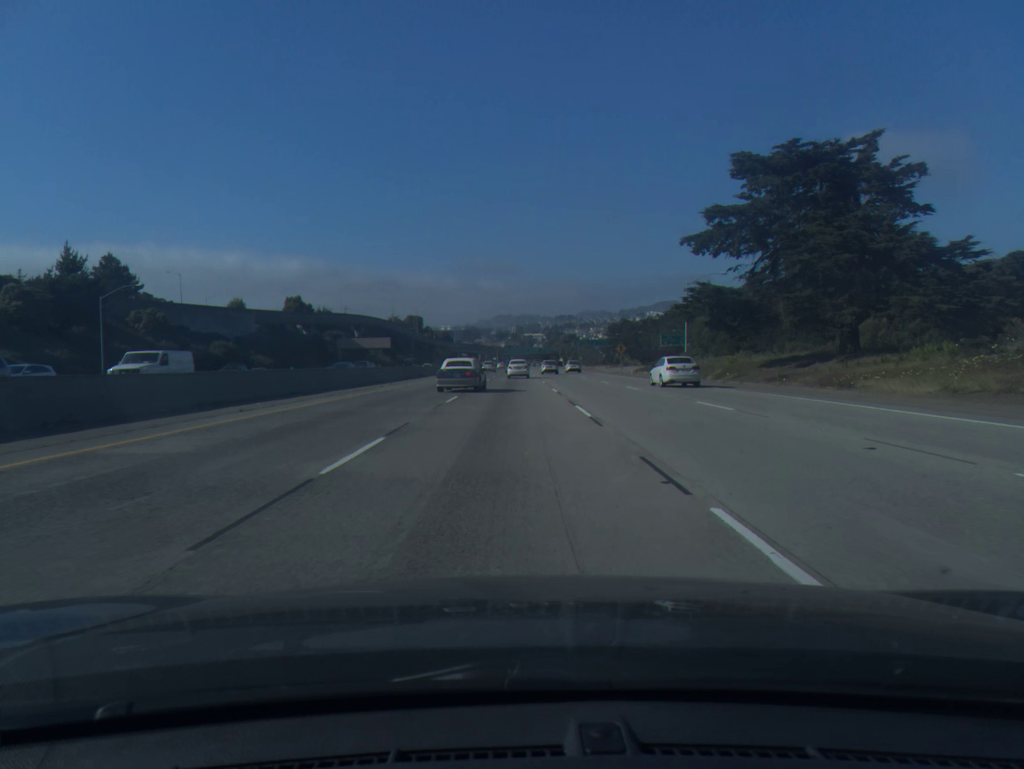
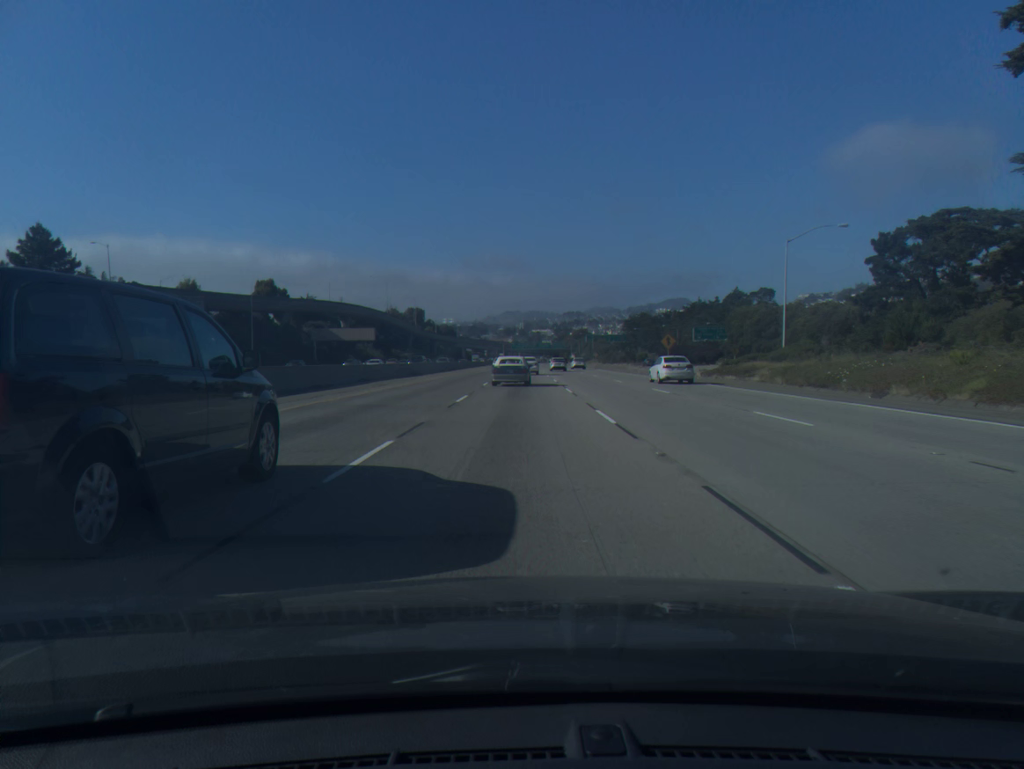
(-0.2, +30.6) m; -1°
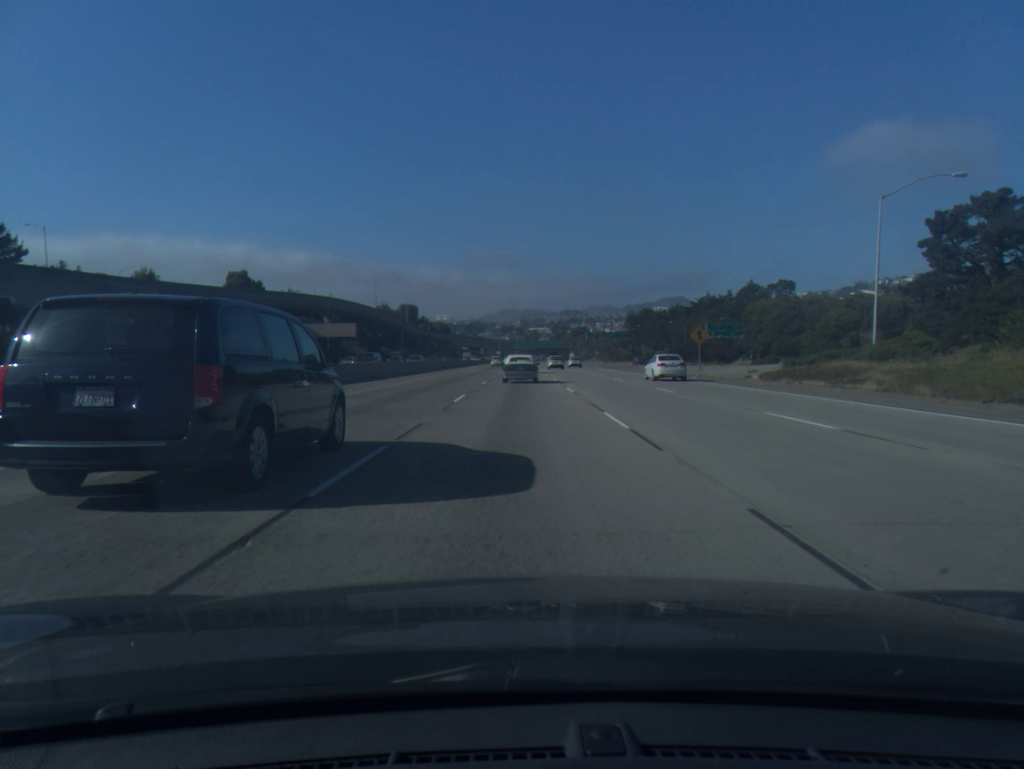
(0.0, +15.5) m; 0°
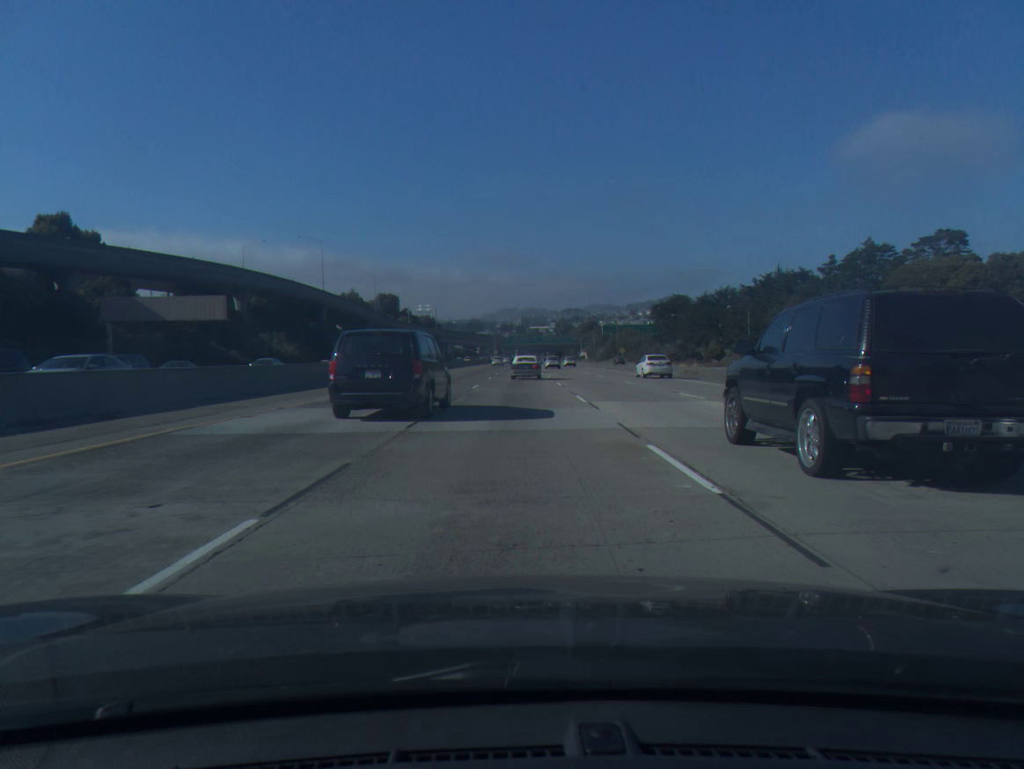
(+0.4, +63.1) m; 0°
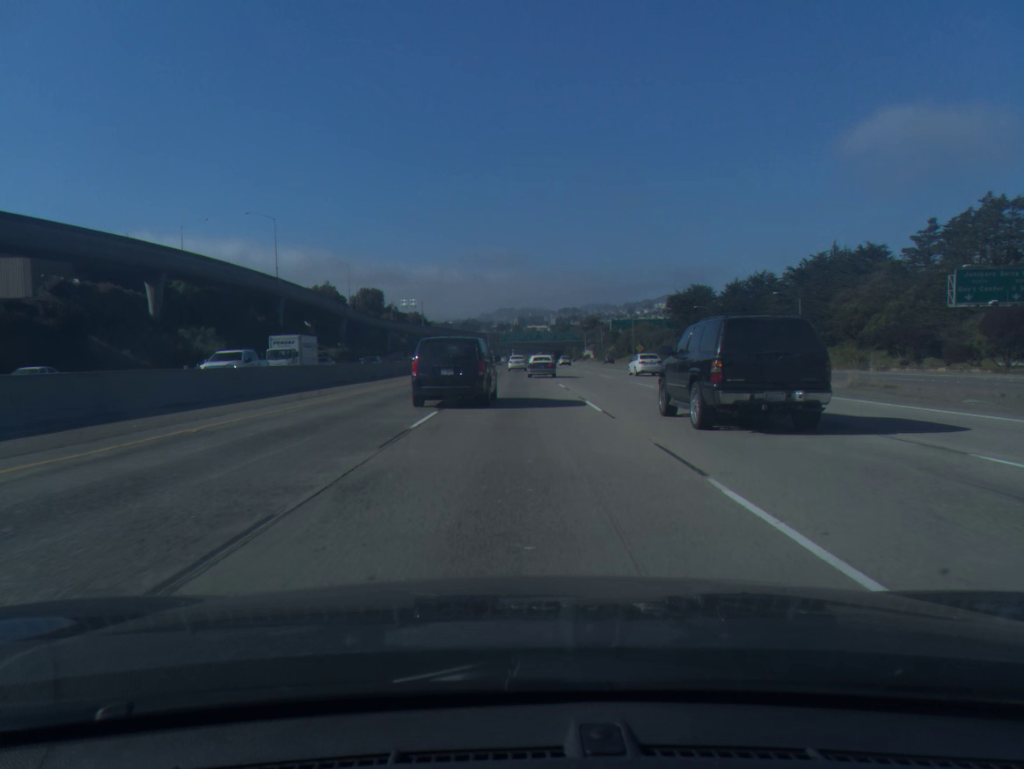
(0.0, +32.1) m; 0°
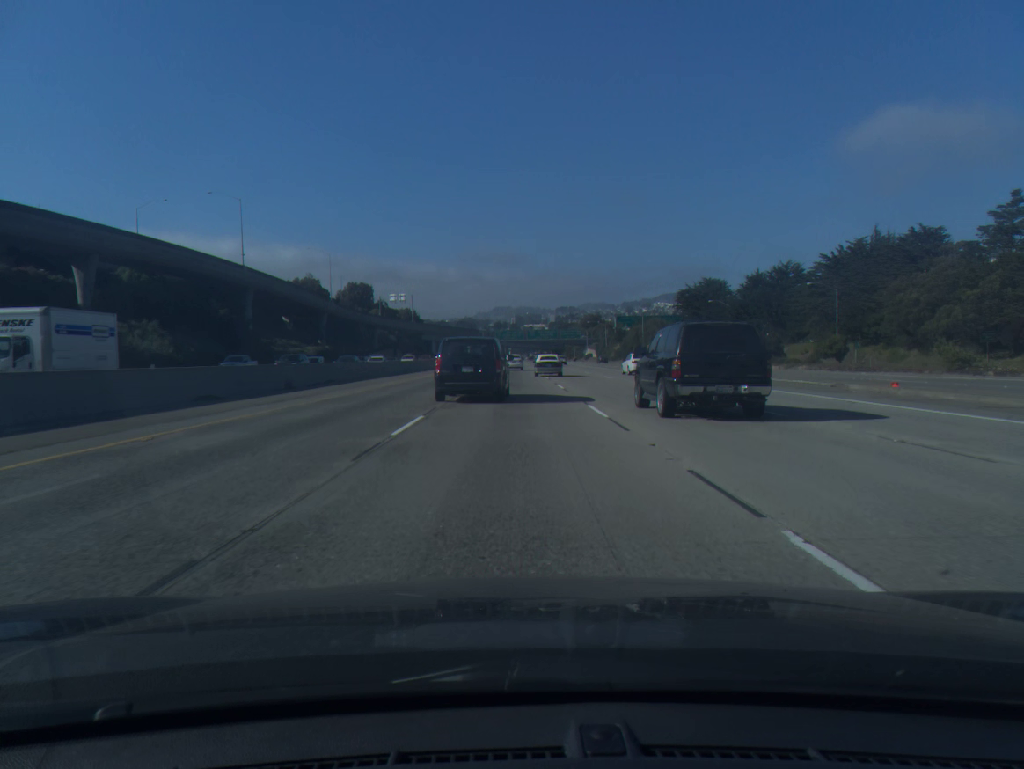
(0.0, +16.2) m; 0°
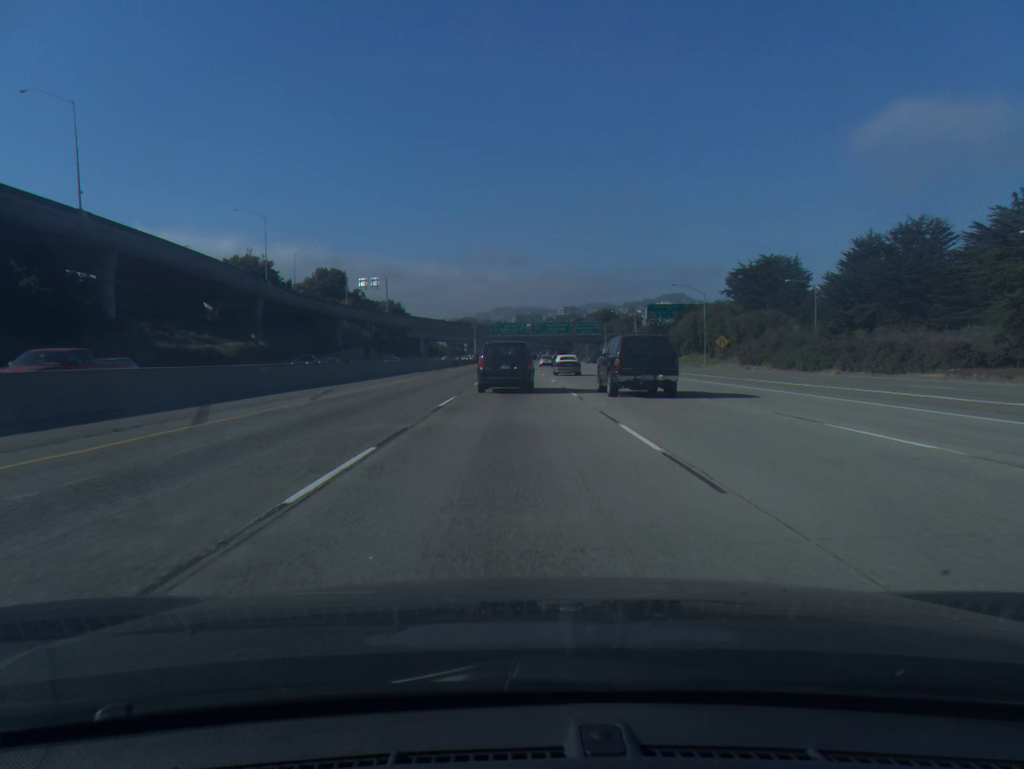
(-0.2, +49.0) m; 0°
